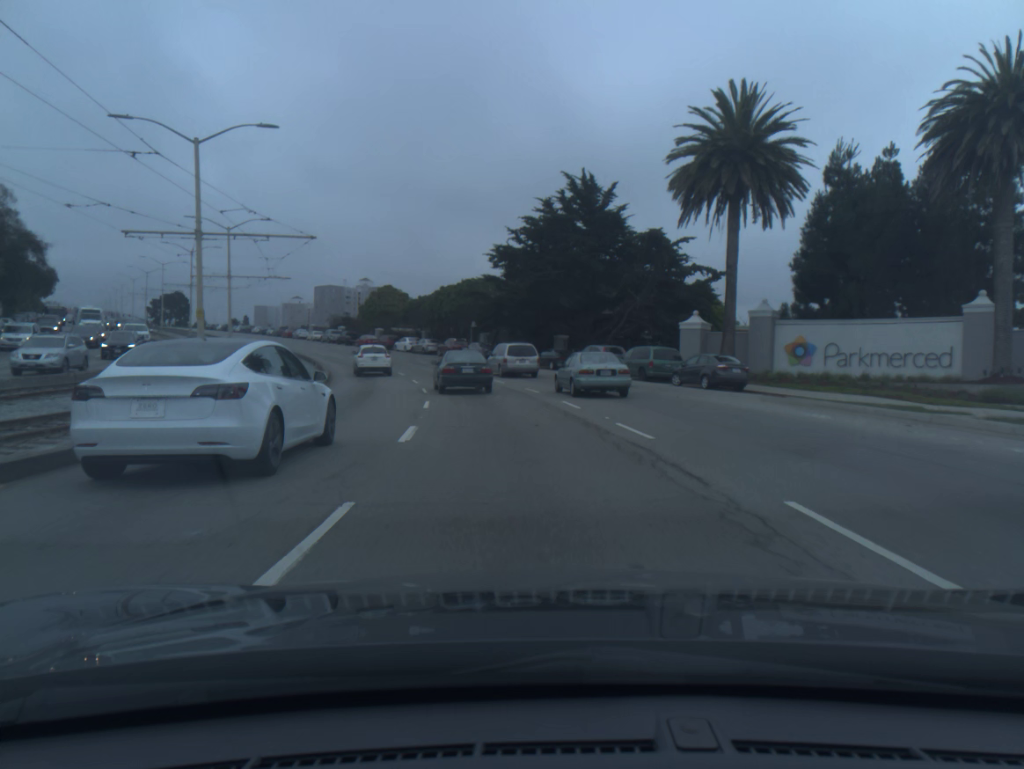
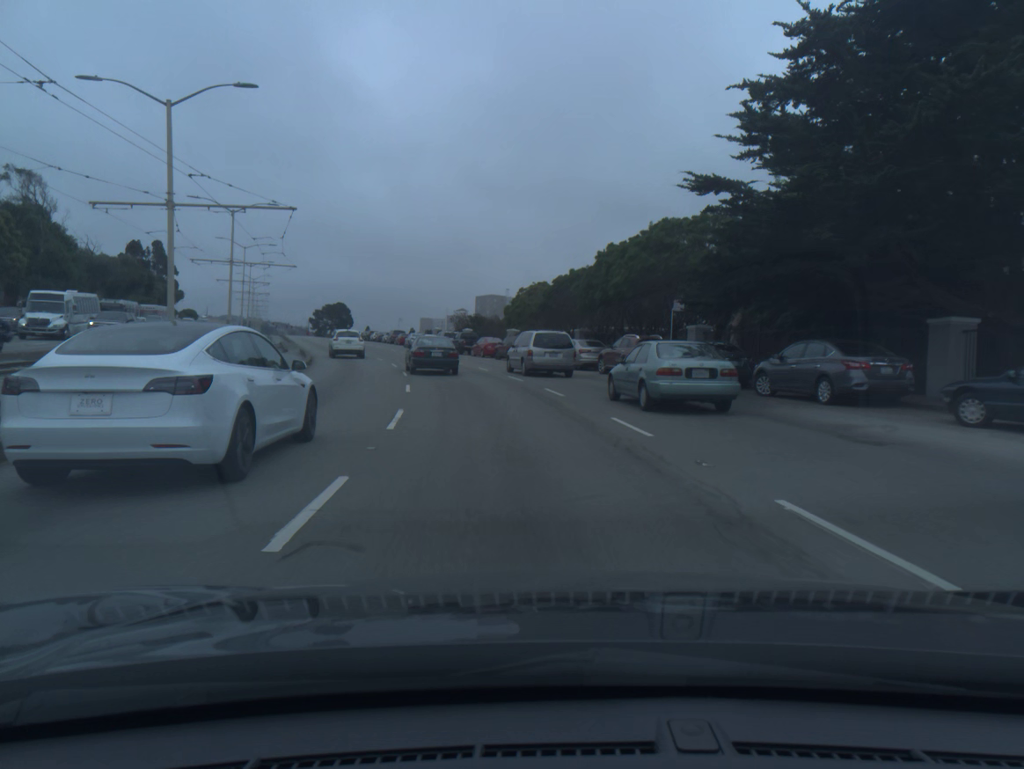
(-4.2, +36.3) m; -12°
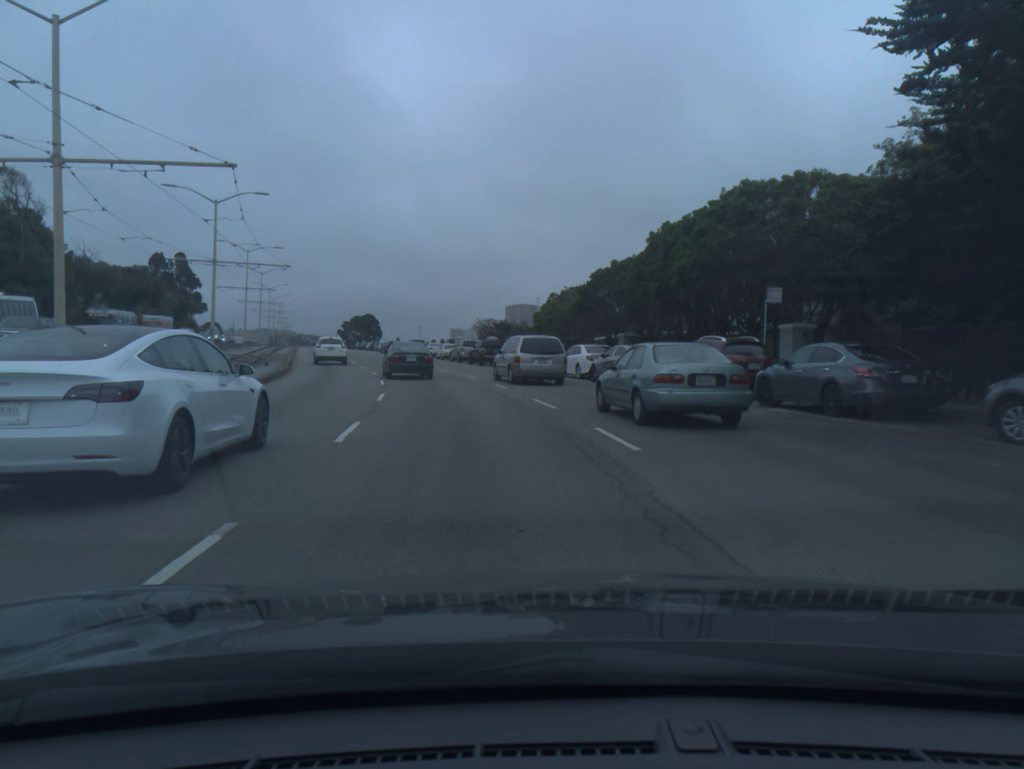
(-0.2, +9.3) m; -2°
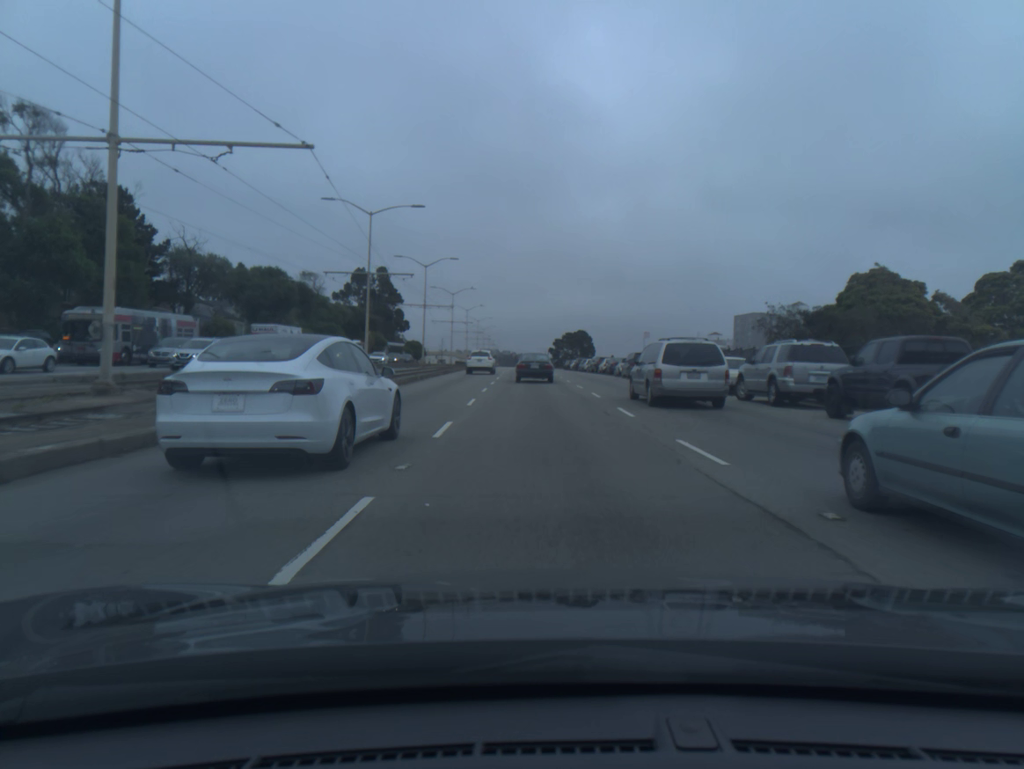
(-6.1, +36.0) m; -15°
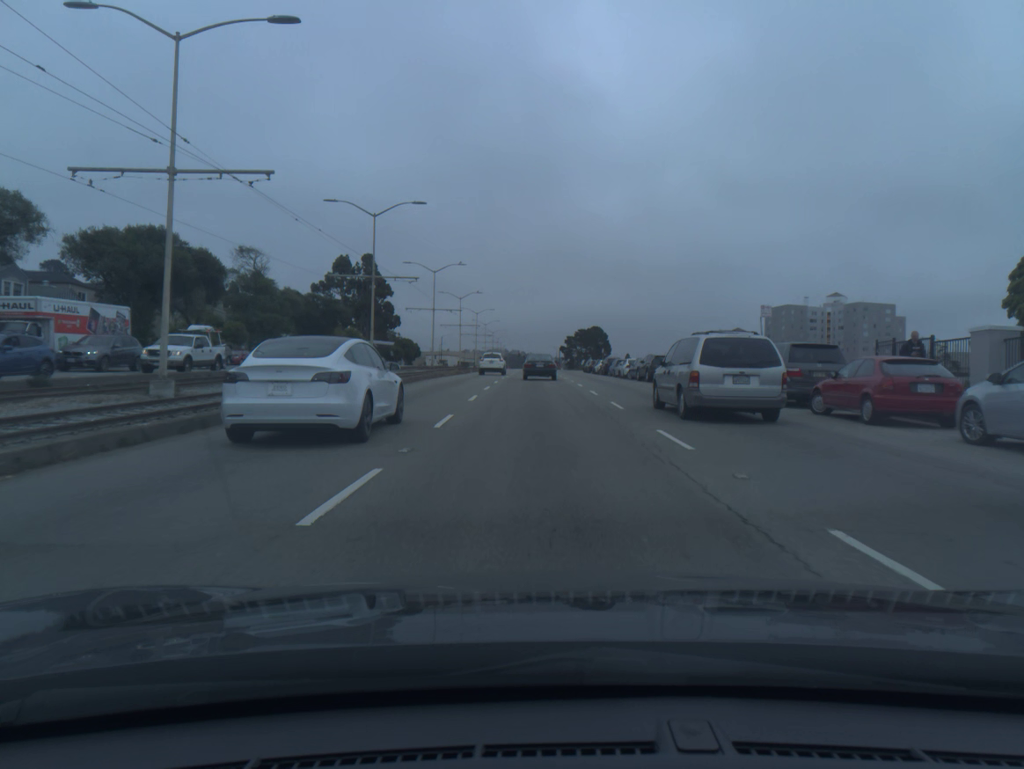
(-0.3, +28.0) m; -1°
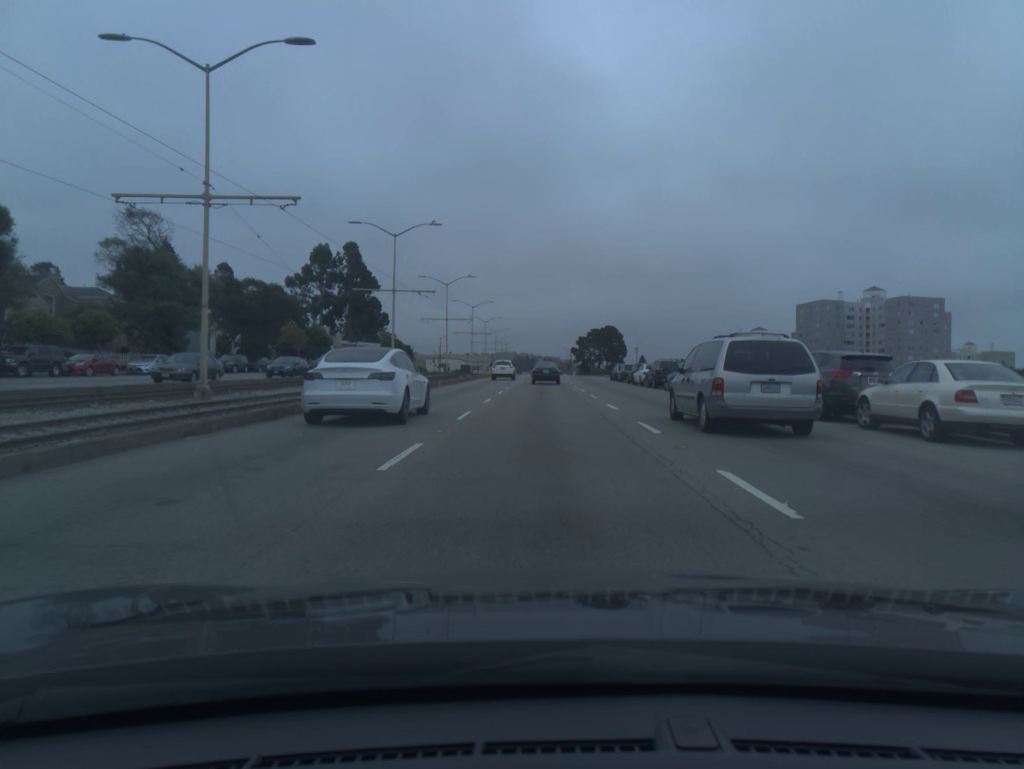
(-0.2, +26.2) m; -1°
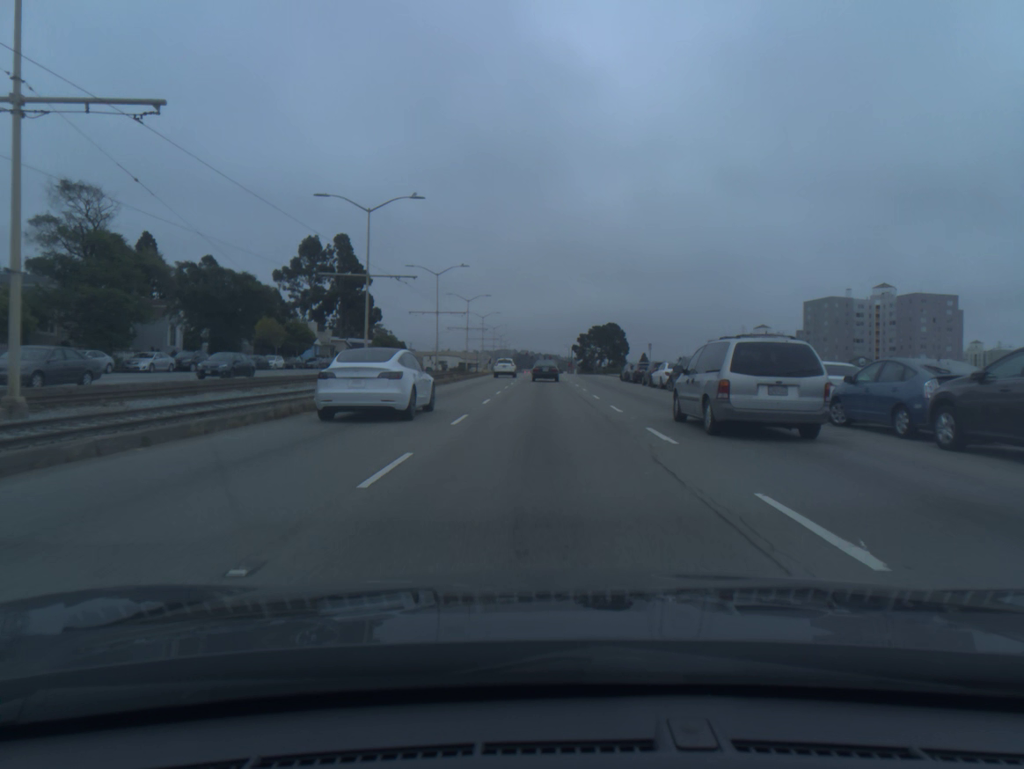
(0.0, +8.7) m; 0°
